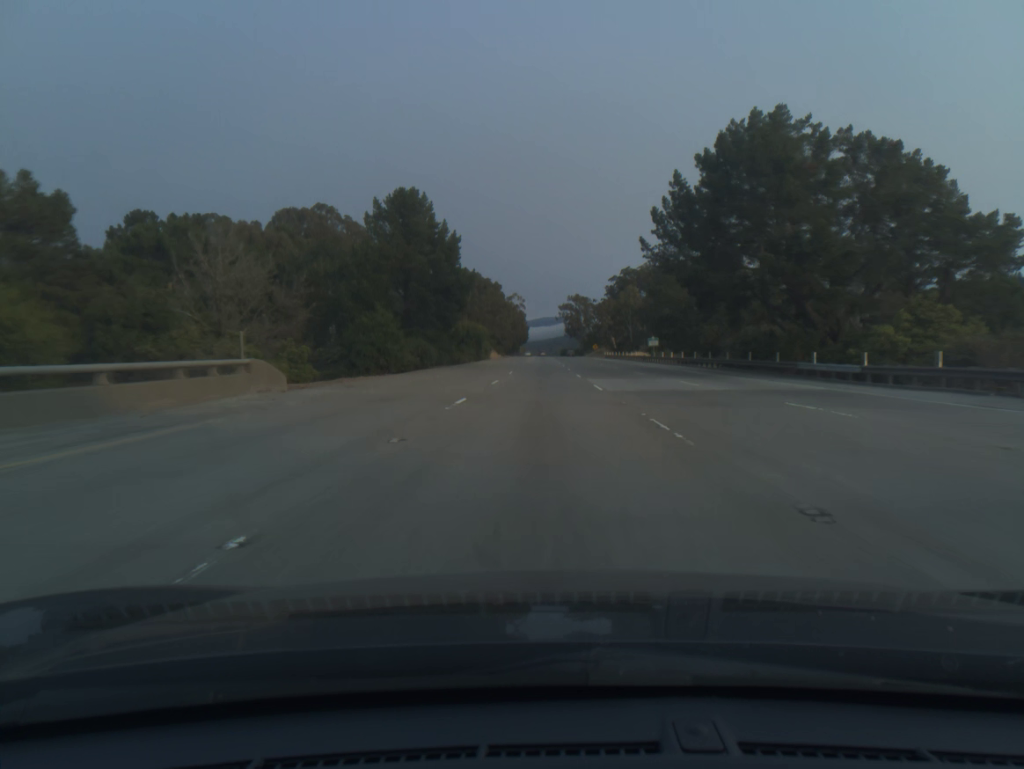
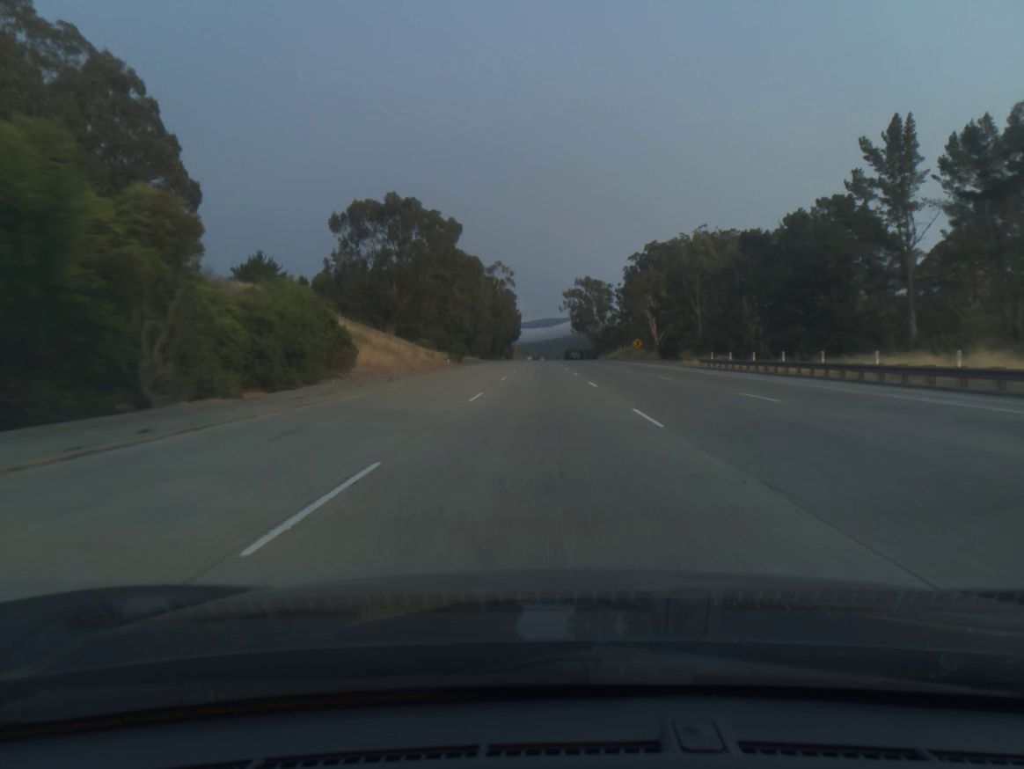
(-0.2, +98.3) m; 0°
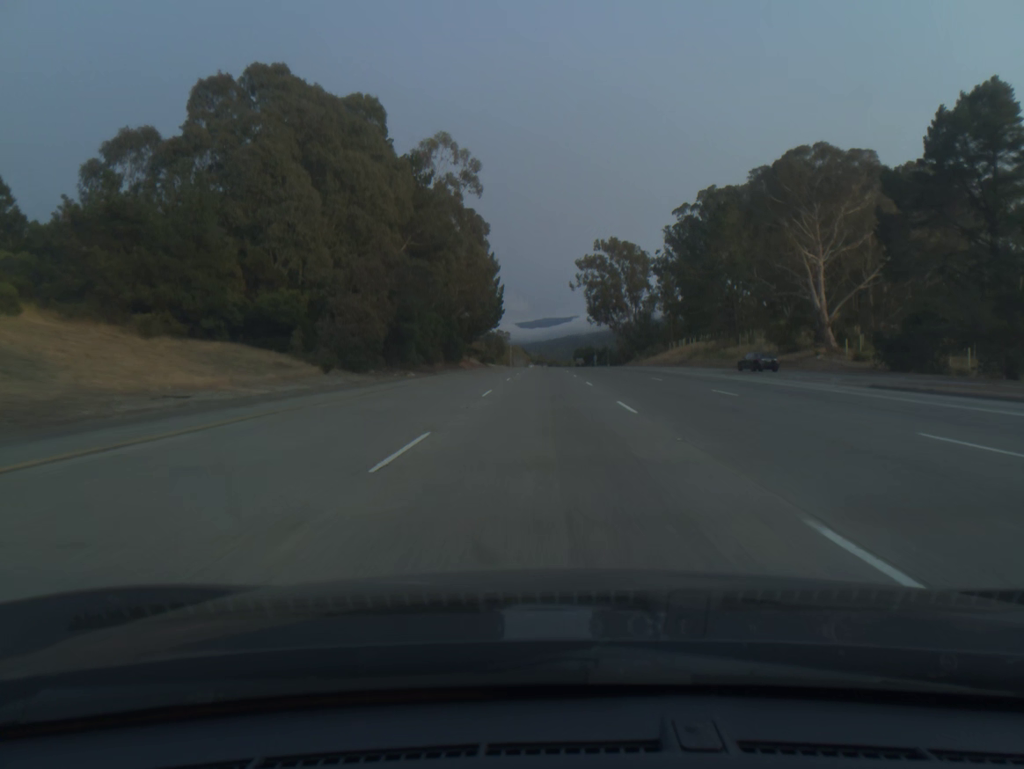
(-0.3, +98.3) m; 0°
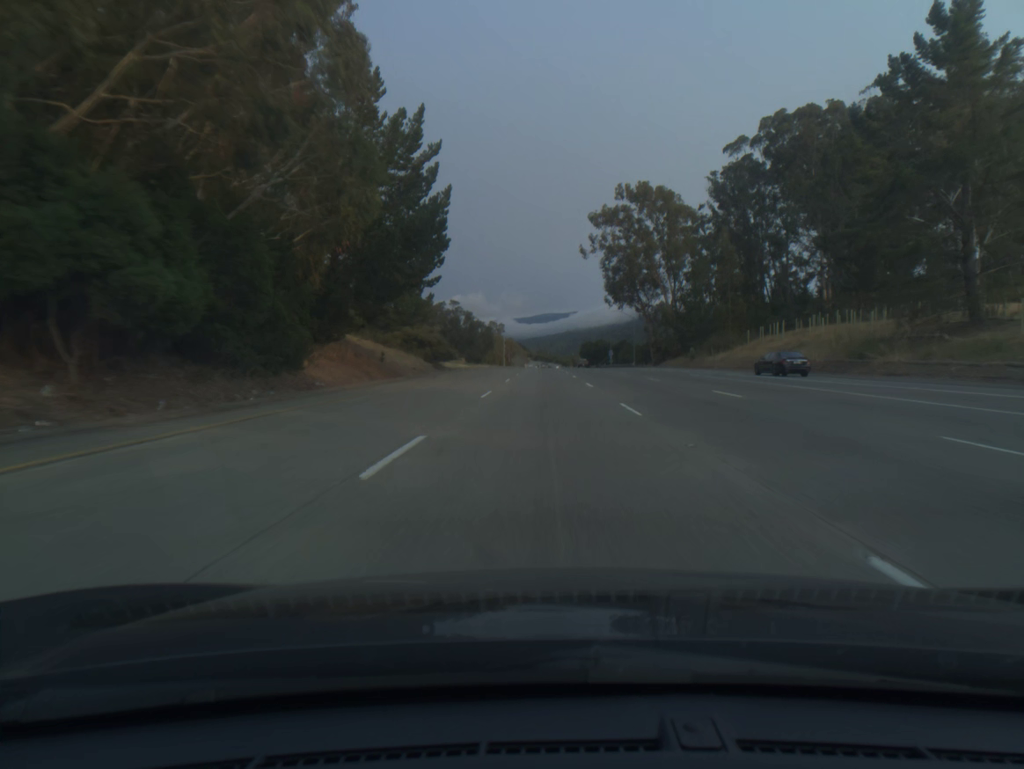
(+0.1, +59.1) m; 0°
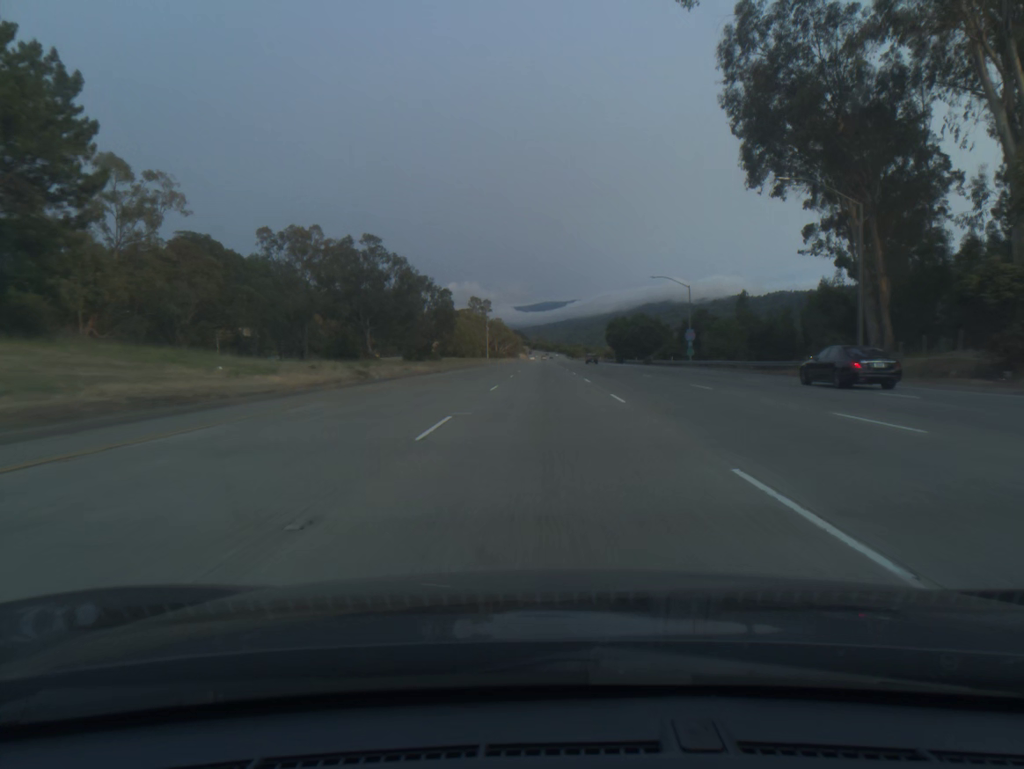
(-0.1, +98.8) m; 0°
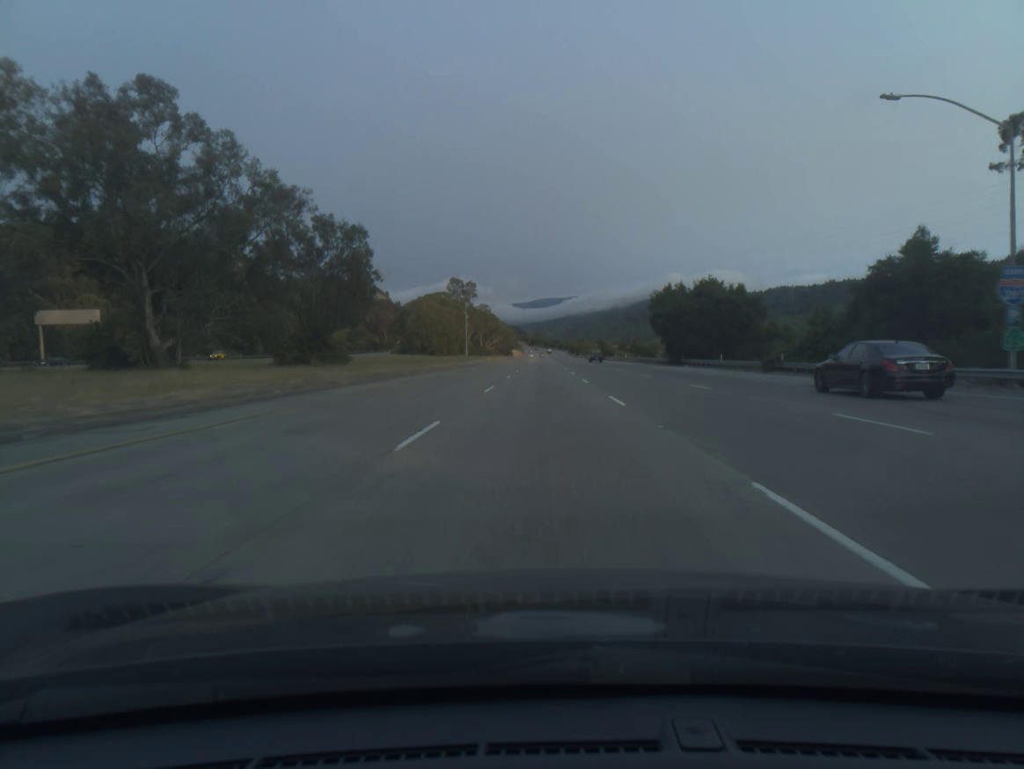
(0.0, +59.4) m; 0°
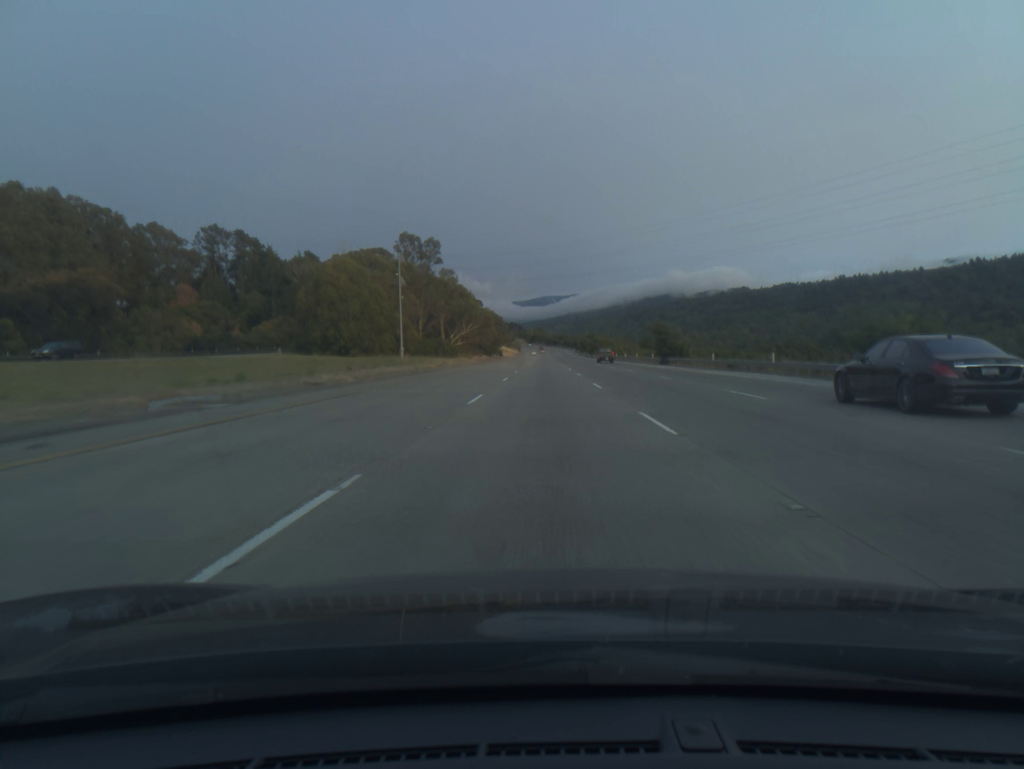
(-0.1, +79.4) m; 0°
